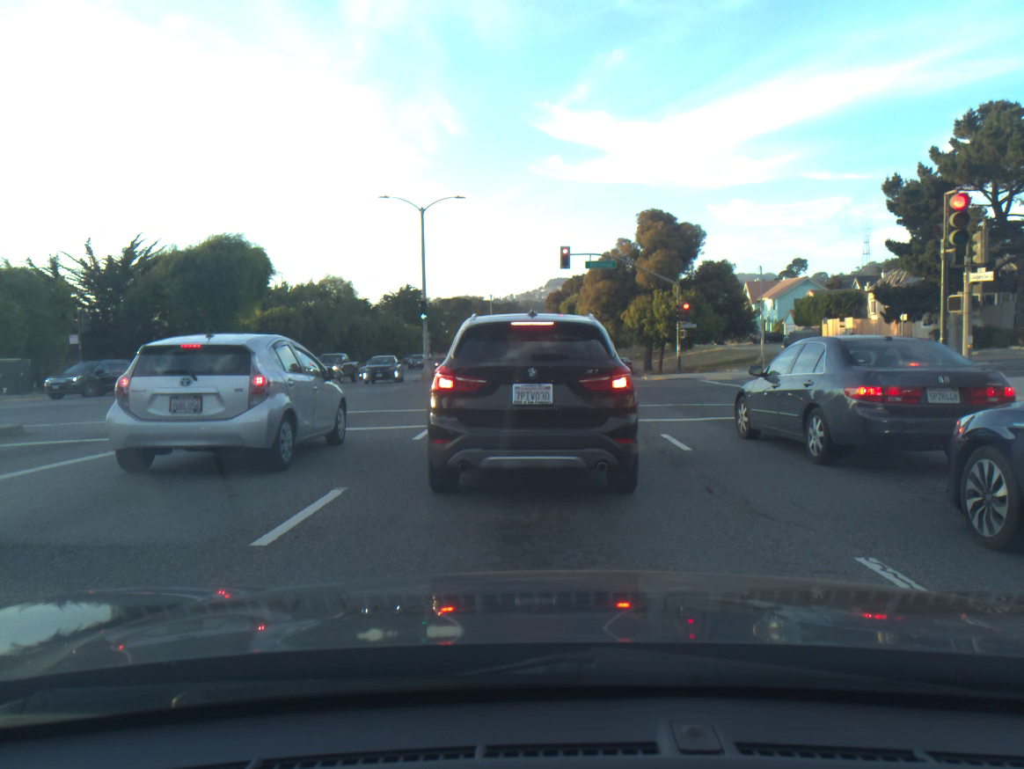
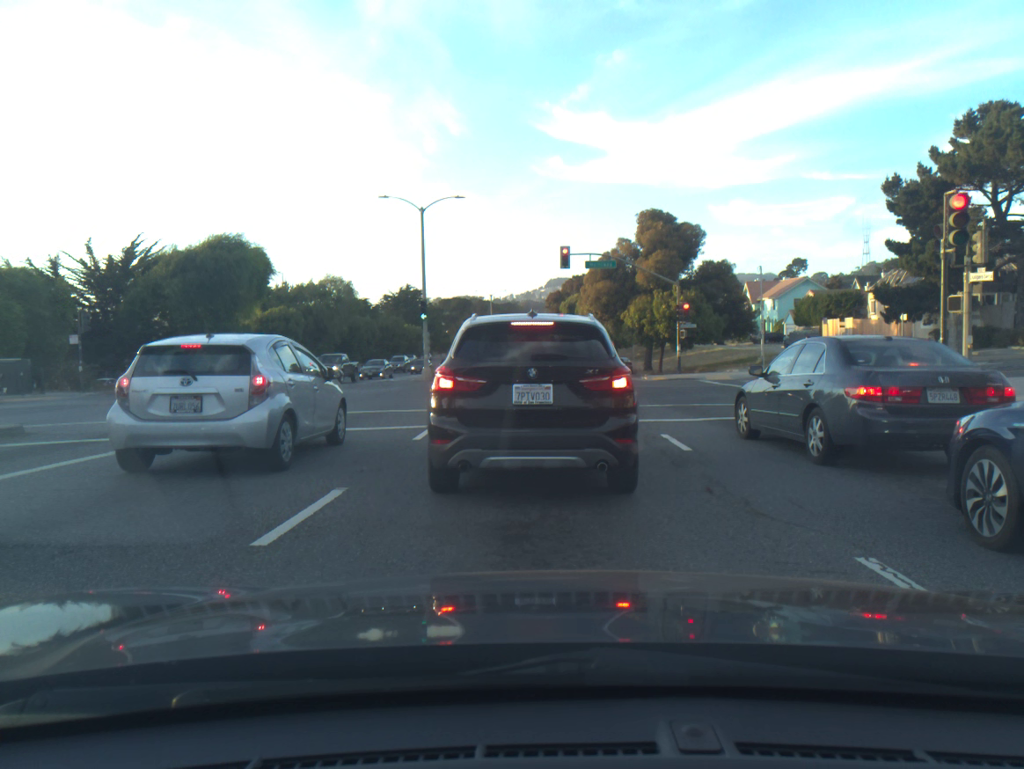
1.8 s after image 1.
(0.0, 0.0) m; 0°
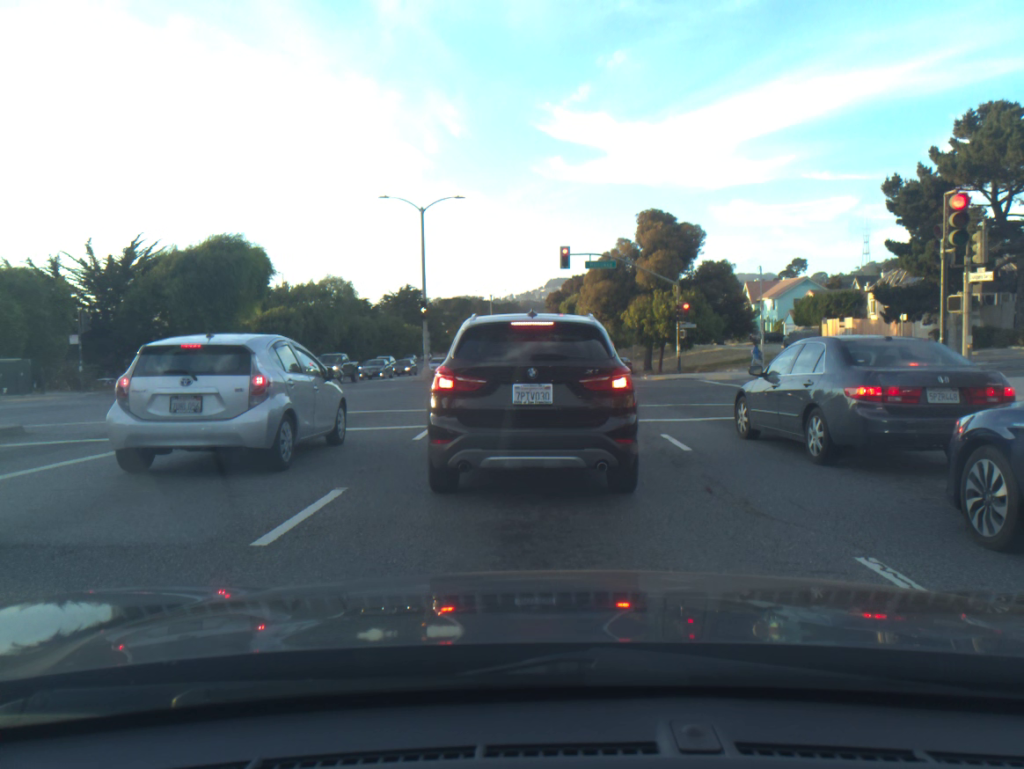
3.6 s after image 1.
(0.0, 0.0) m; 0°
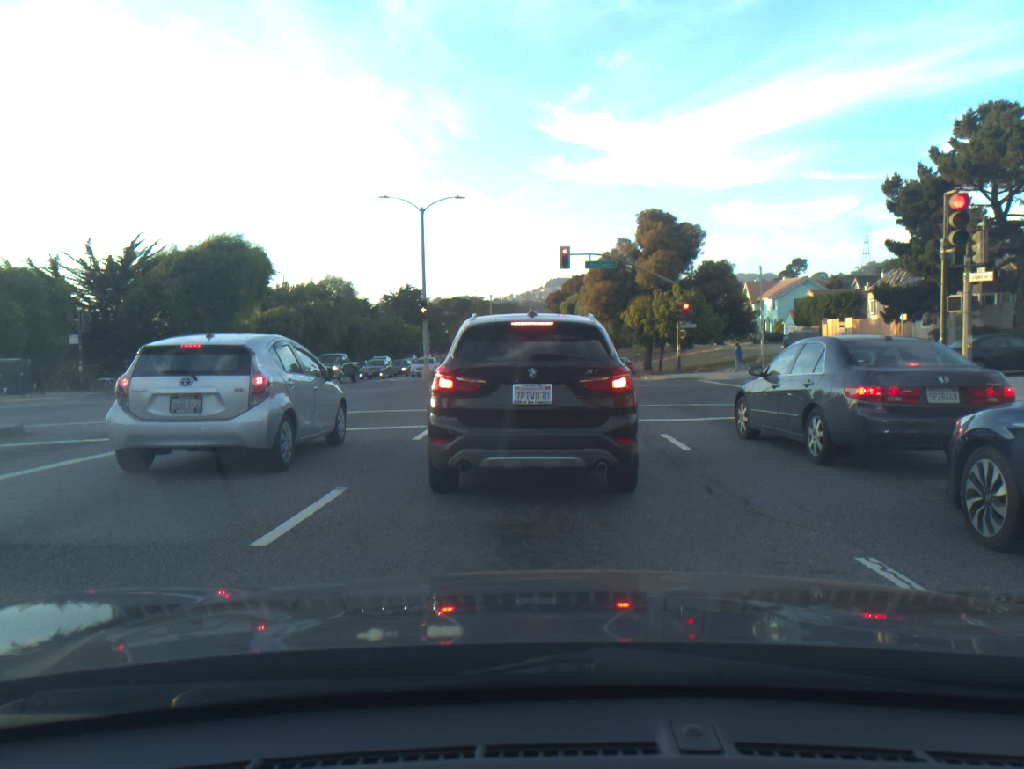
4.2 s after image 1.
(0.0, 0.0) m; 0°
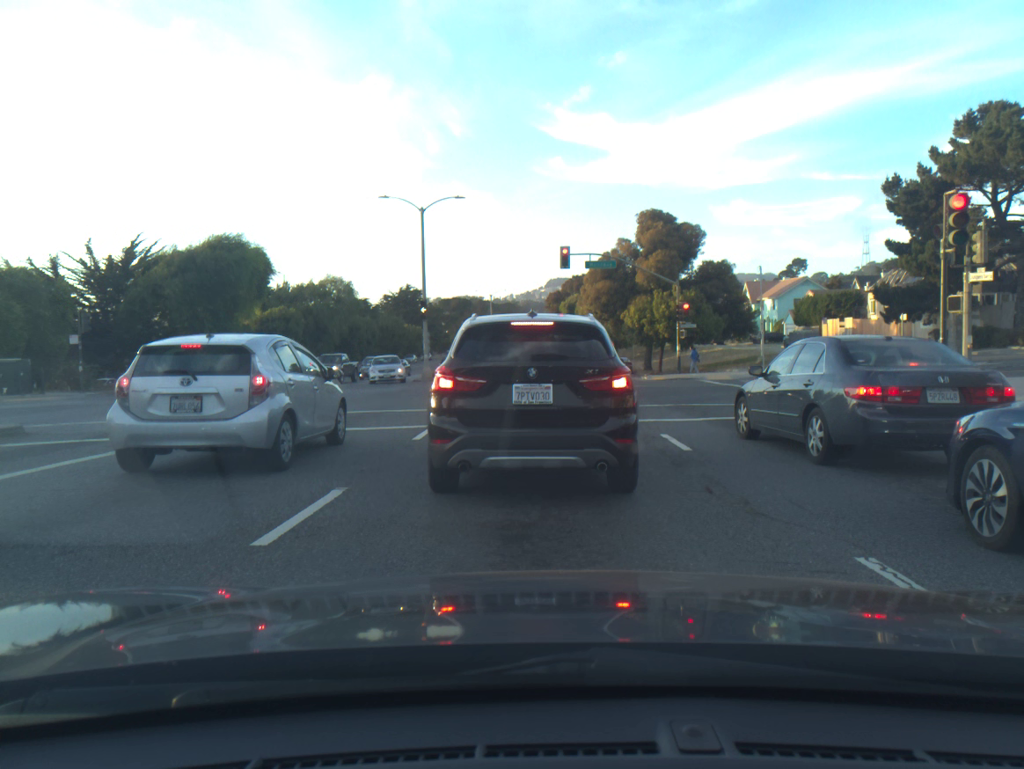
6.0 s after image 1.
(0.0, 0.0) m; 0°
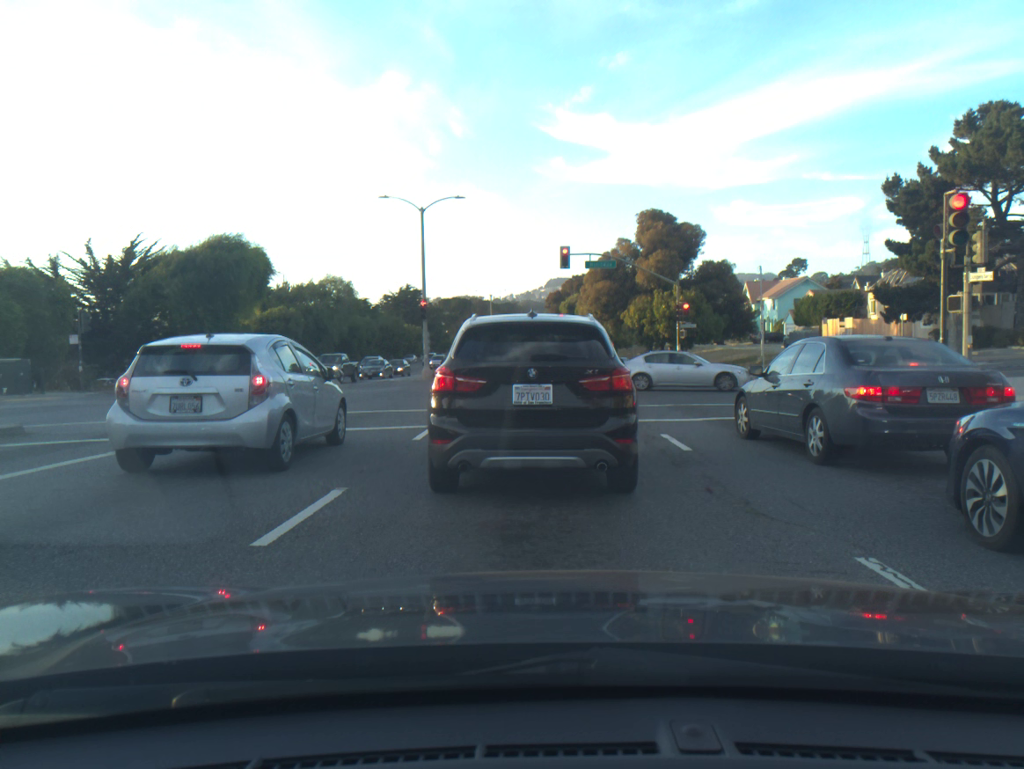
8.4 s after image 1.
(0.0, 0.0) m; 0°
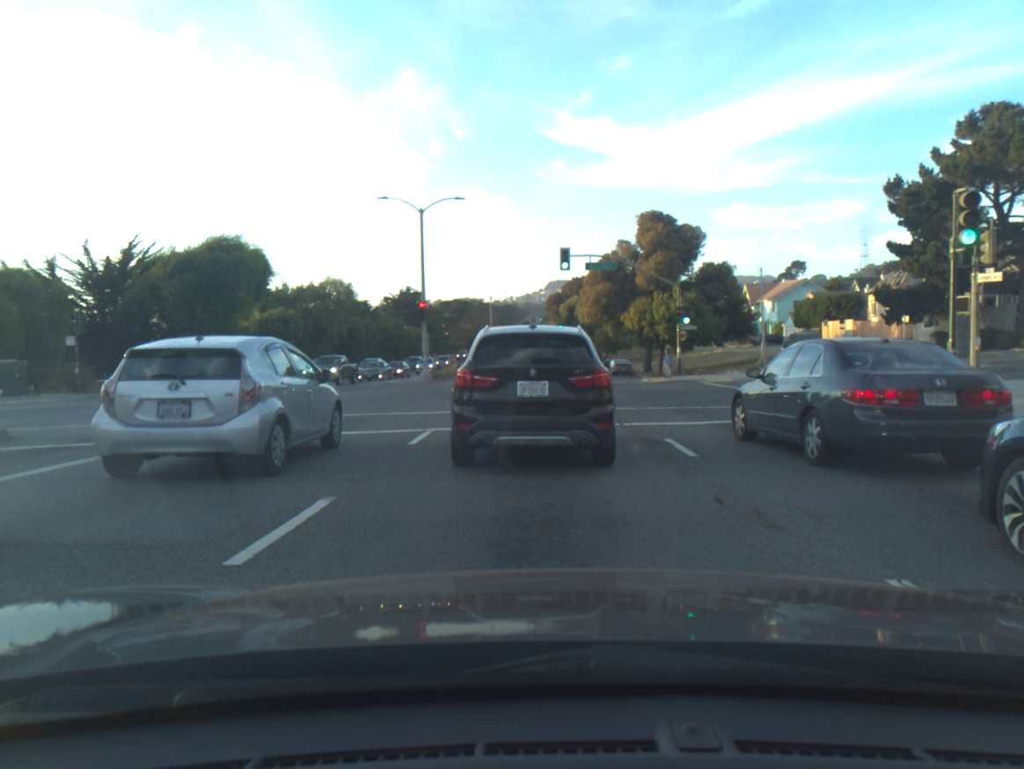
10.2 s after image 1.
(0.0, +0.4) m; 0°
